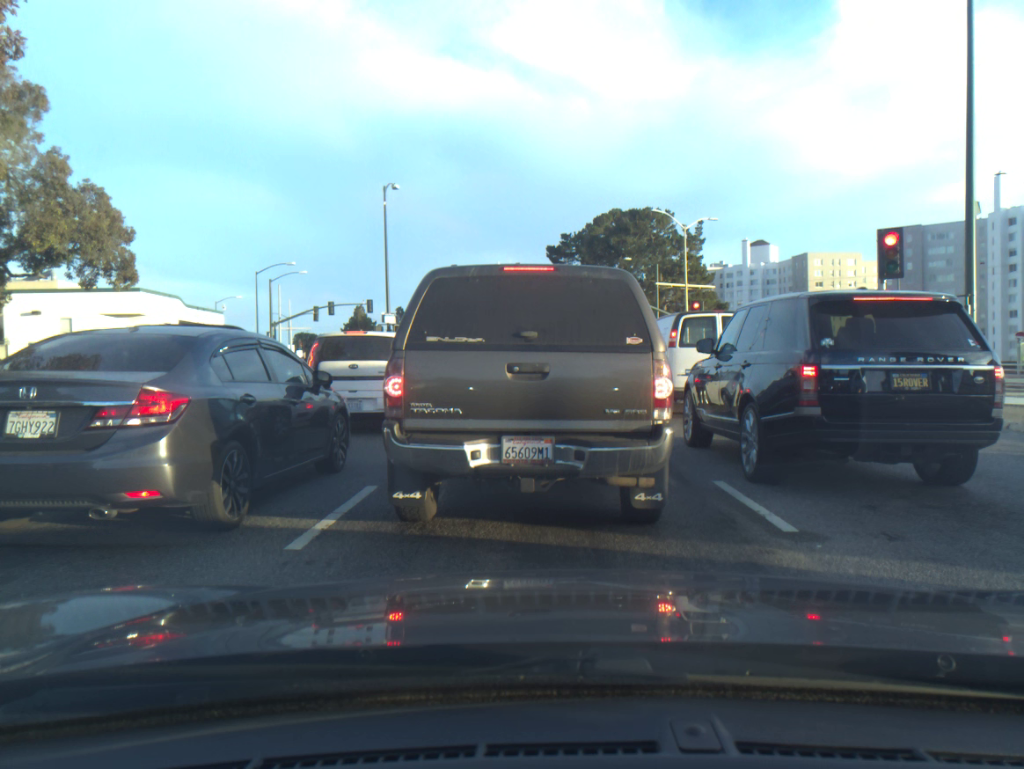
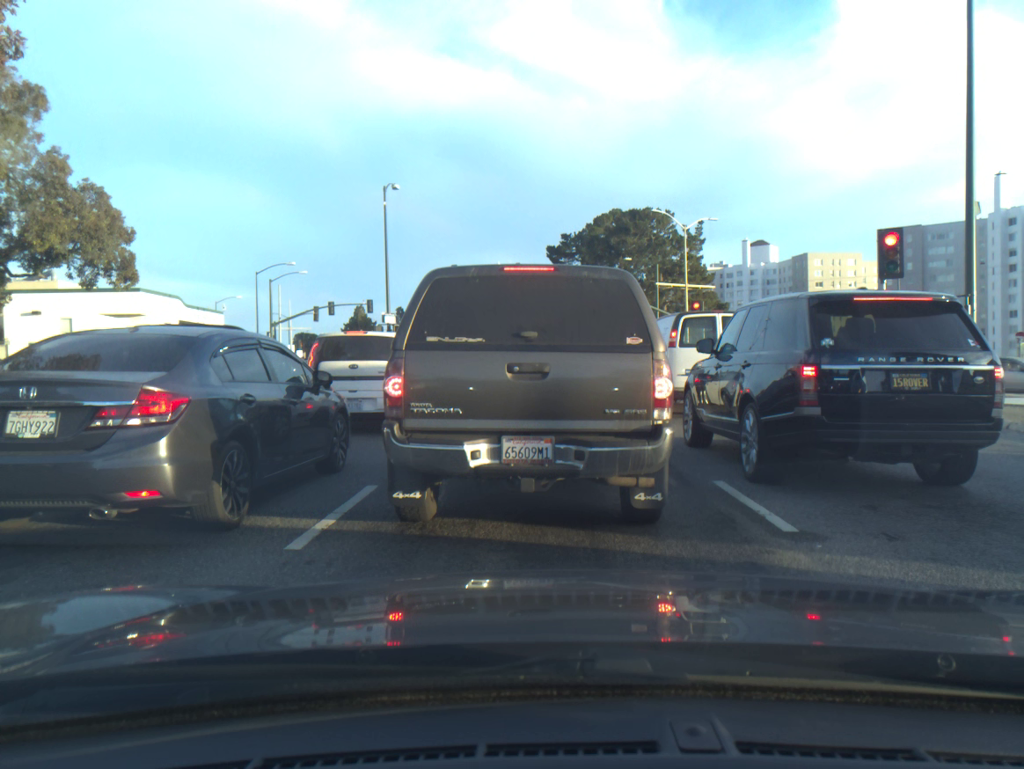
(0.0, +0.1) m; 0°
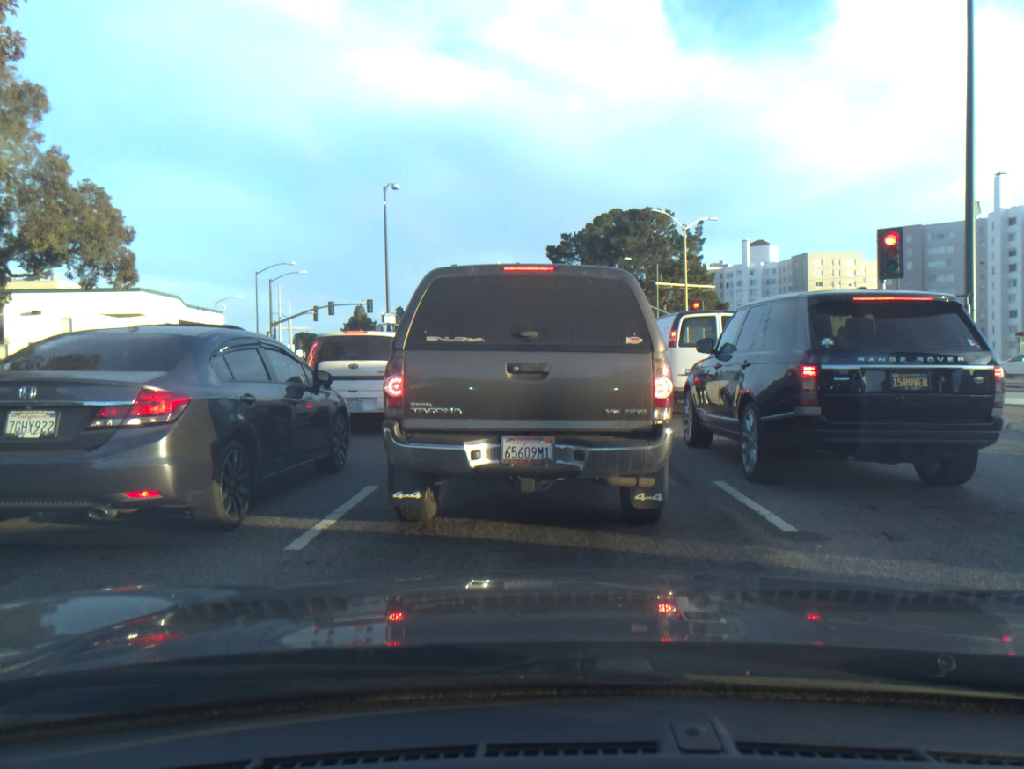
(-0.1, +0.1) m; 0°
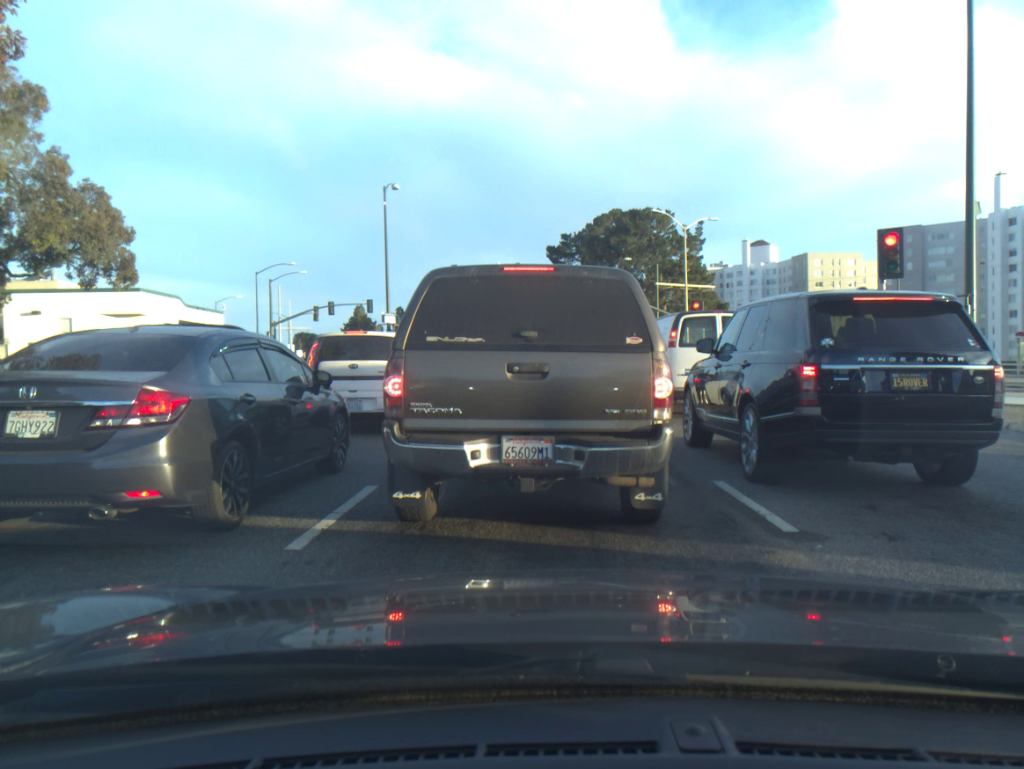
(0.0, 0.0) m; 0°
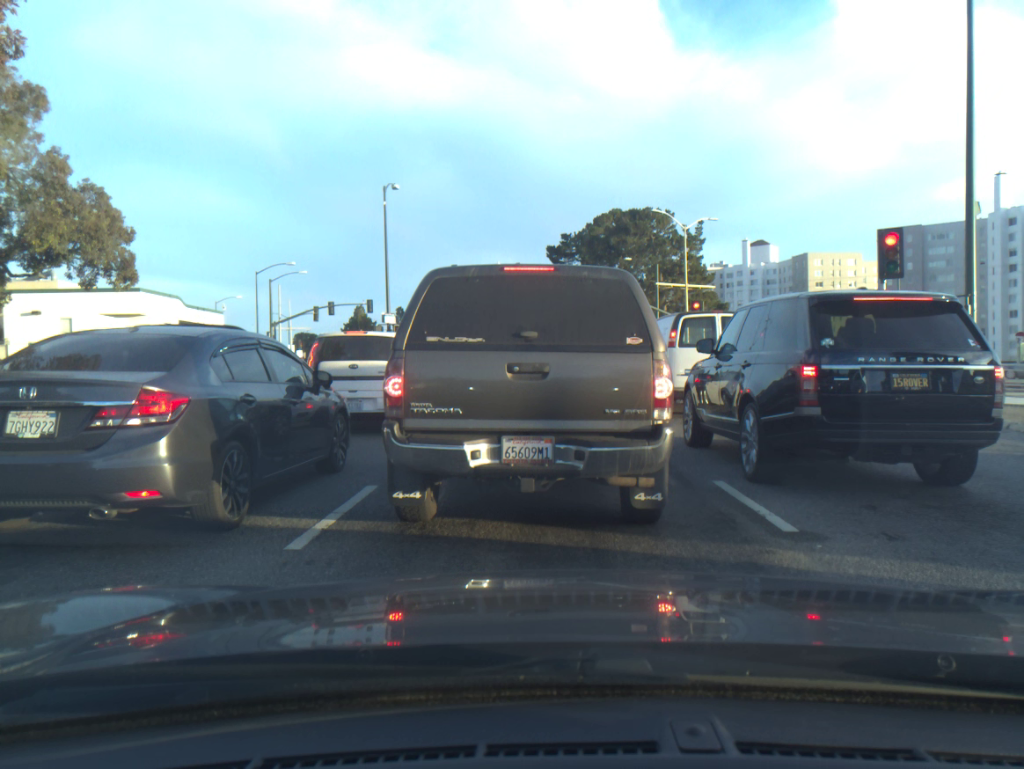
(0.0, 0.0) m; 0°
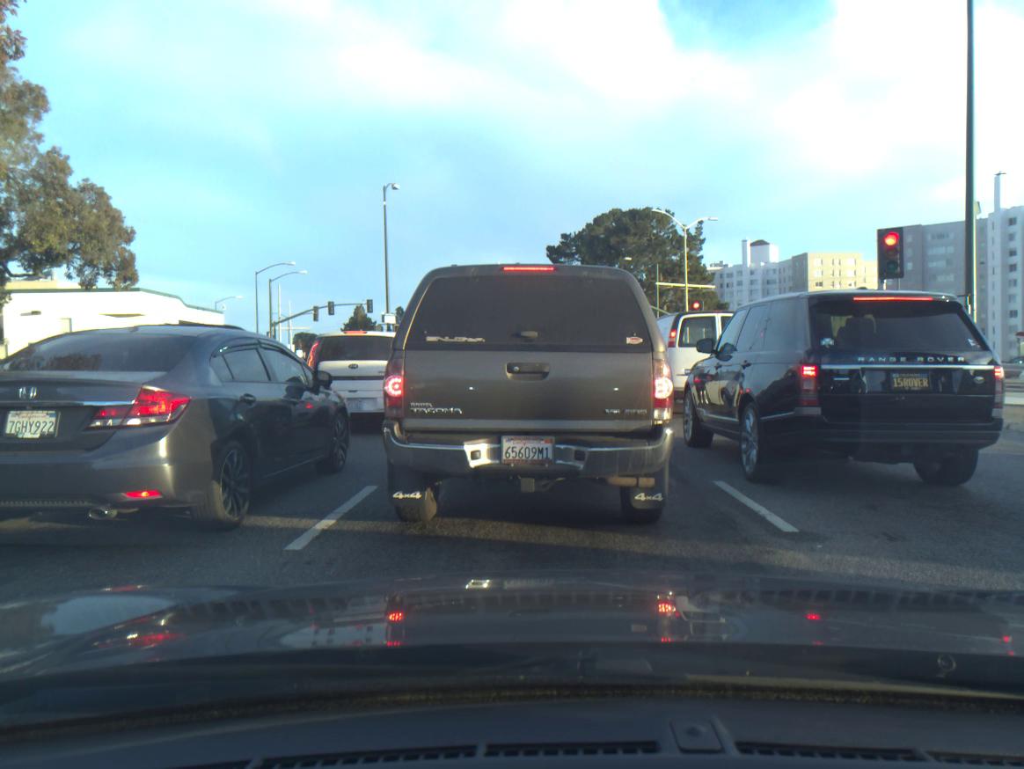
(0.0, 0.0) m; 0°
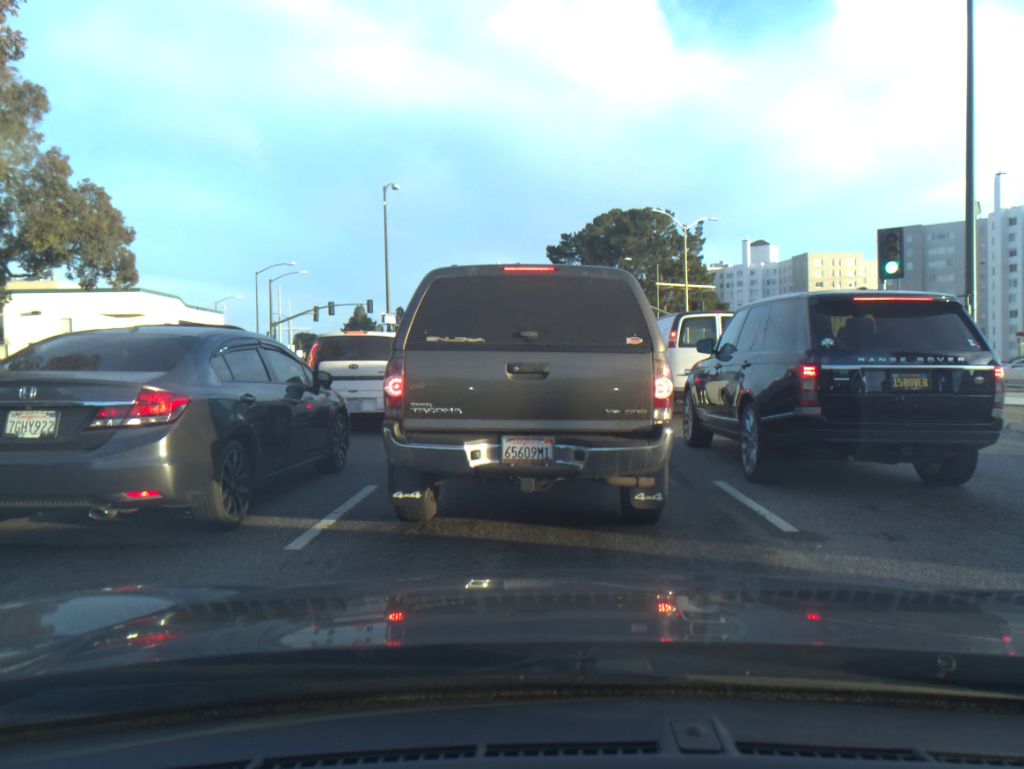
(0.0, 0.0) m; 0°
